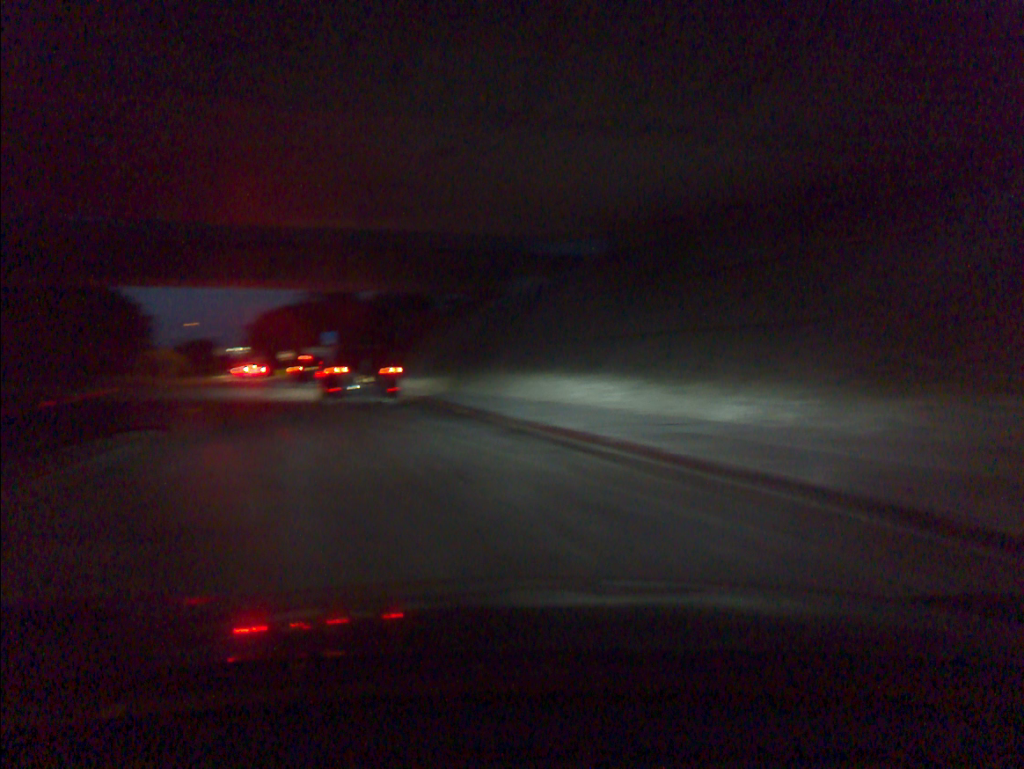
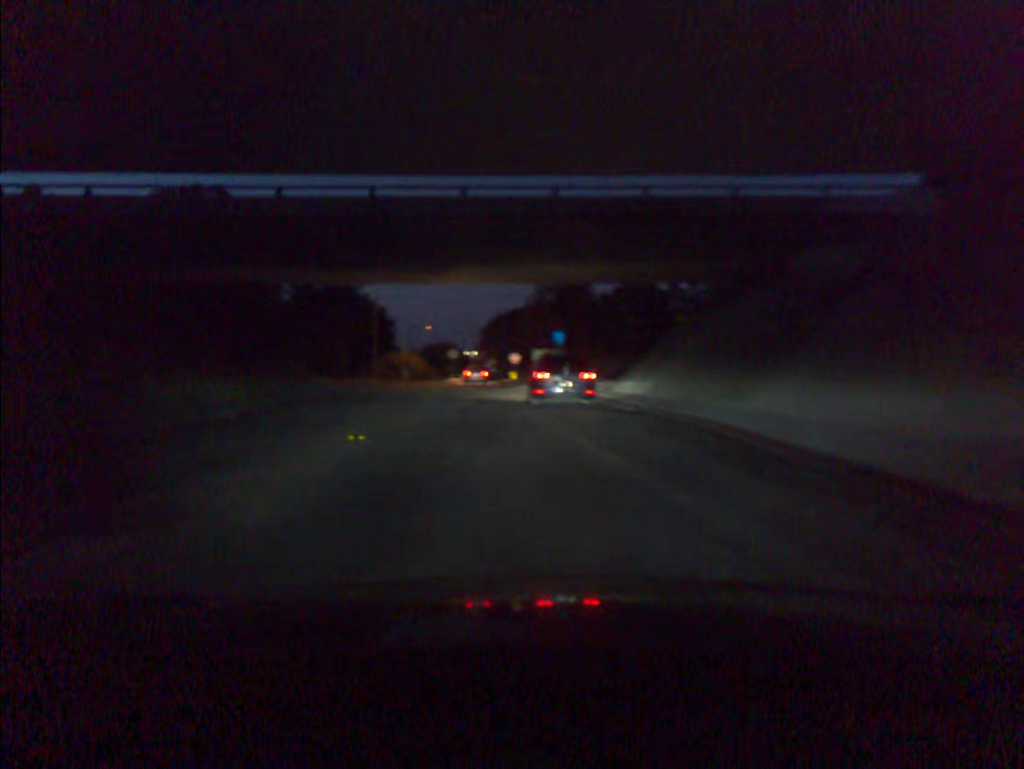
(-1.2, +8.8) m; -13°
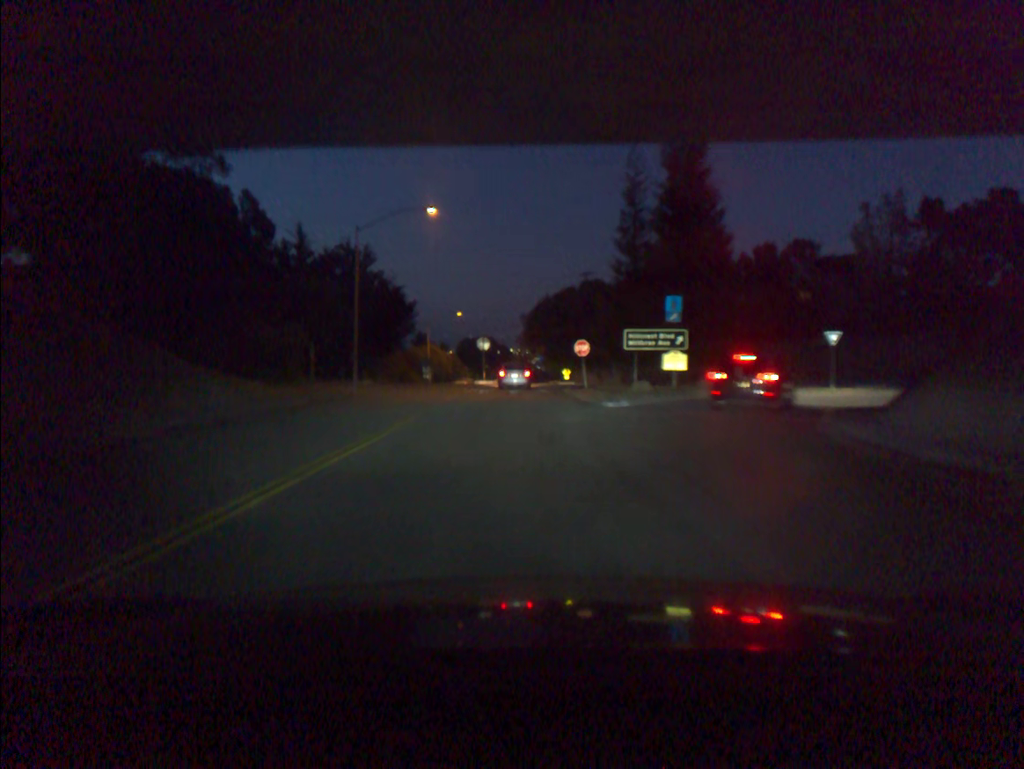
(-1.4, +27.3) m; -4°
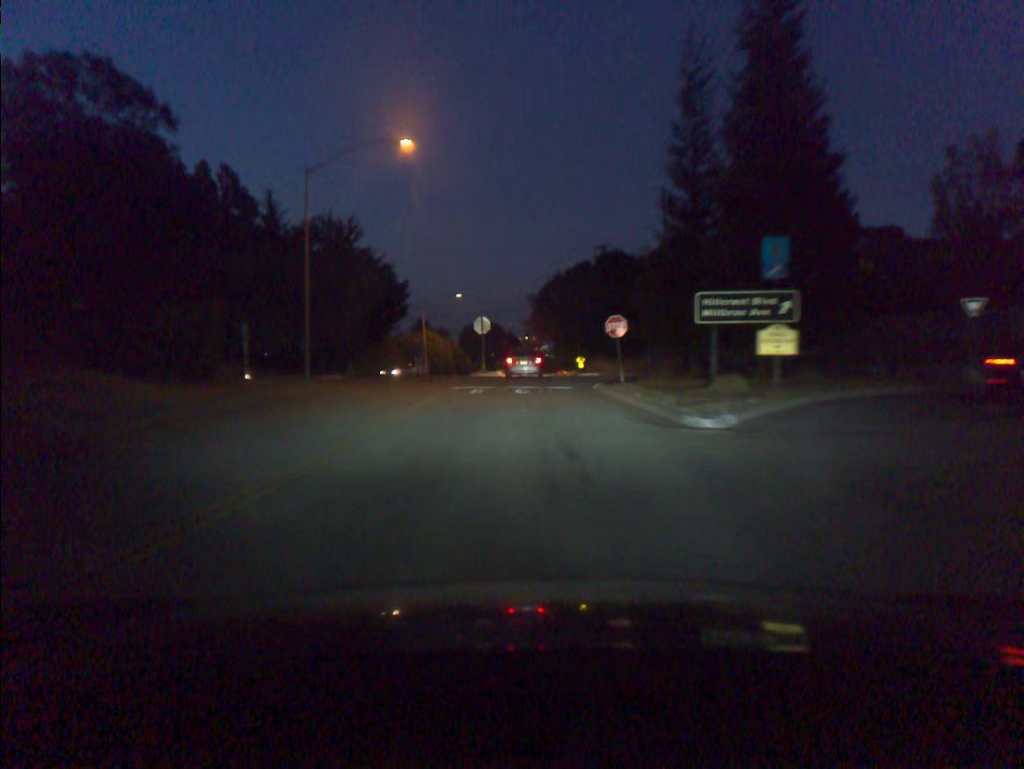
(0.0, +11.6) m; 0°
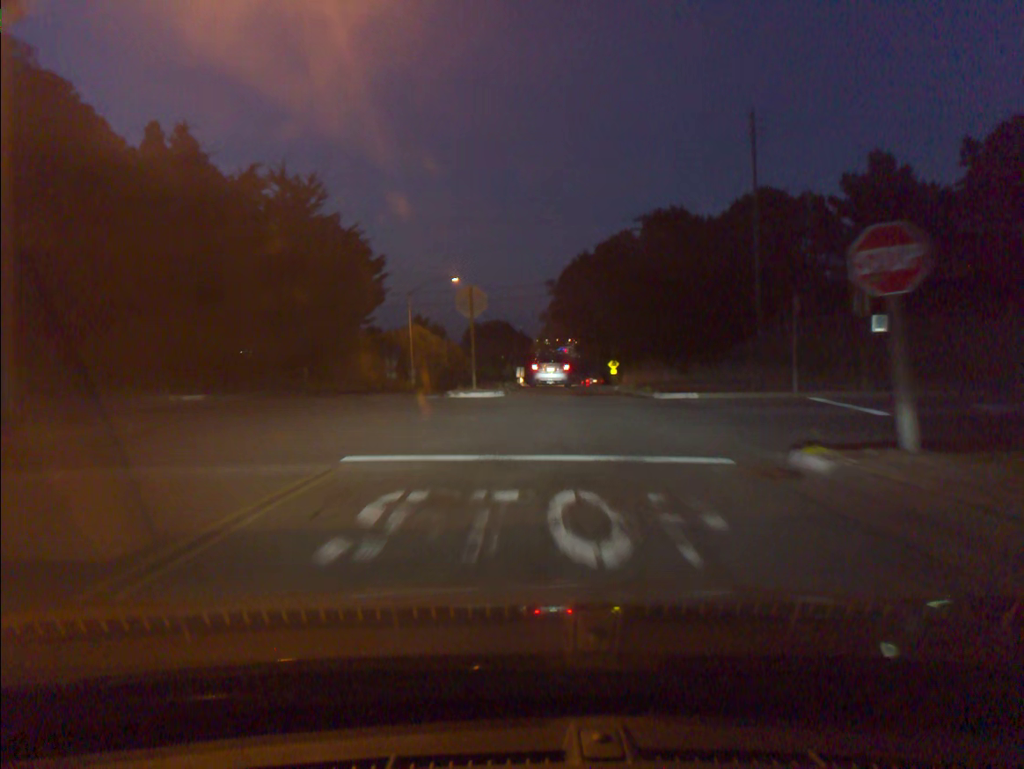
(-0.1, +20.5) m; 0°
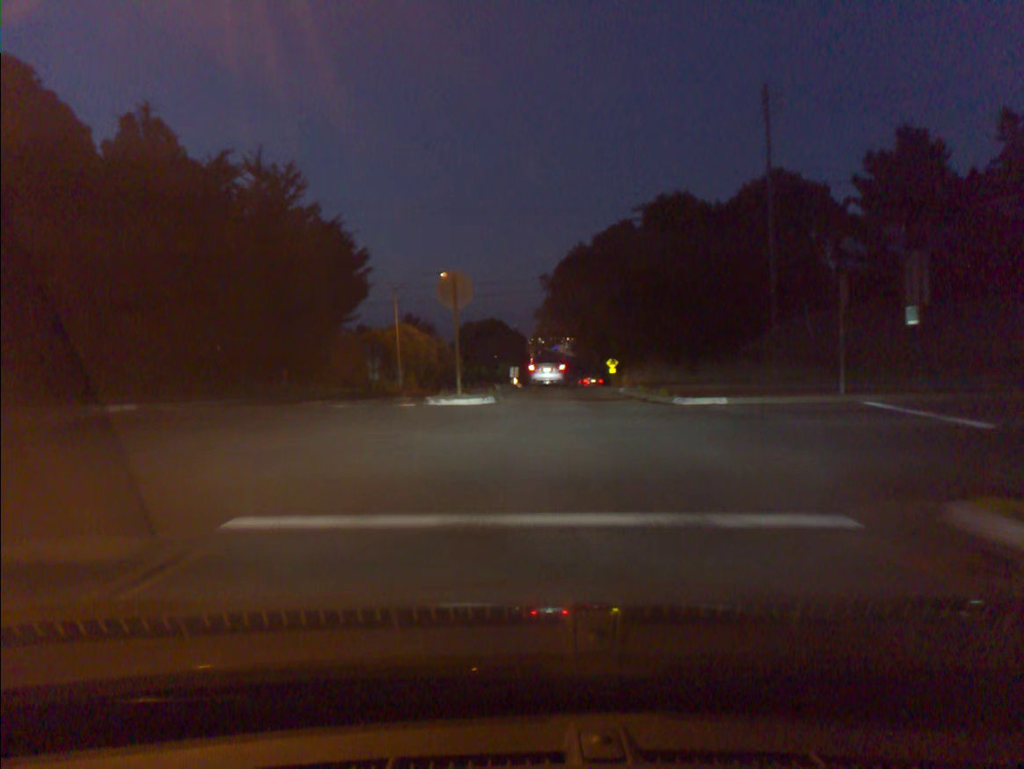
(0.0, +3.7) m; +1°
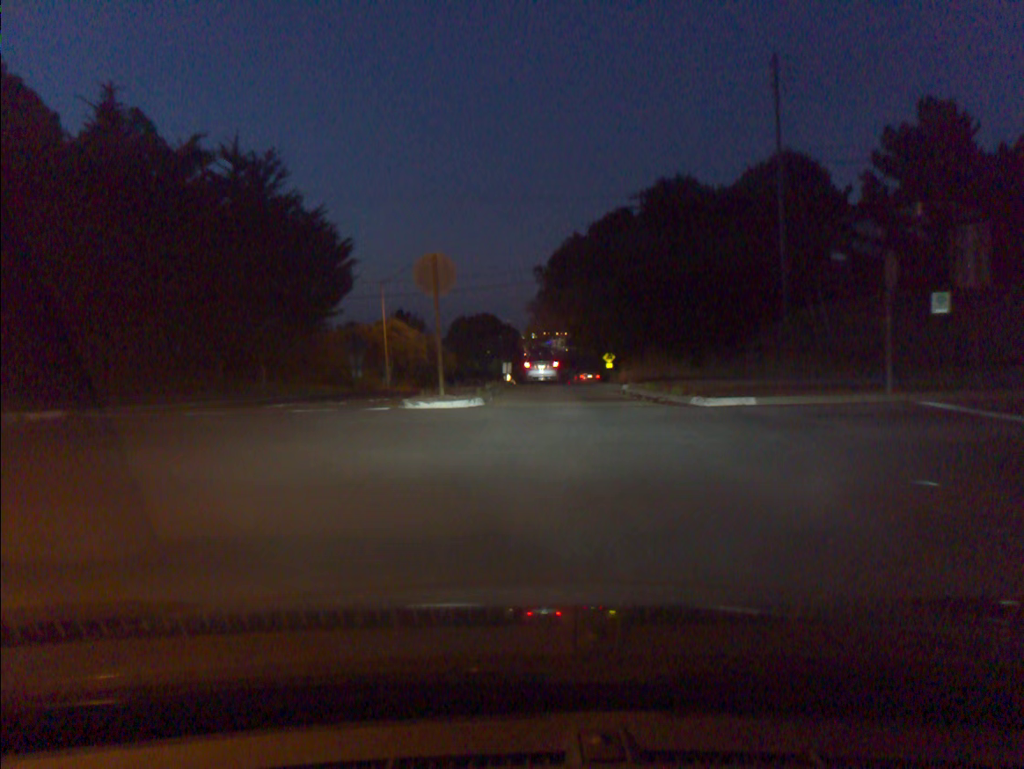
(0.0, +2.8) m; 0°
